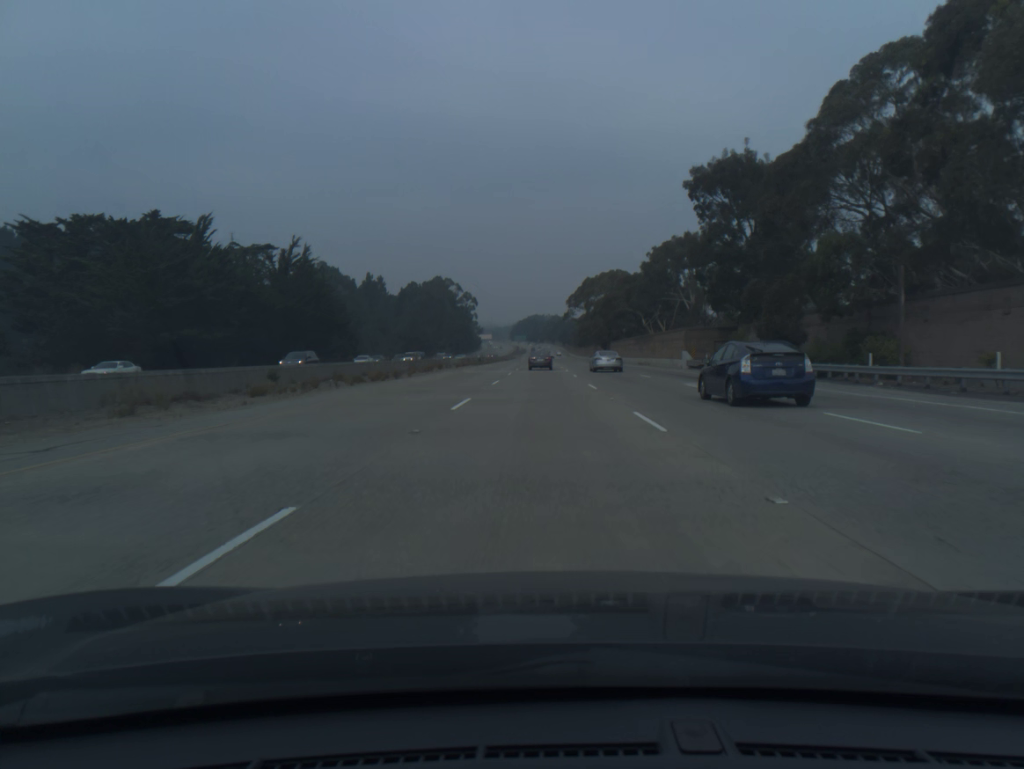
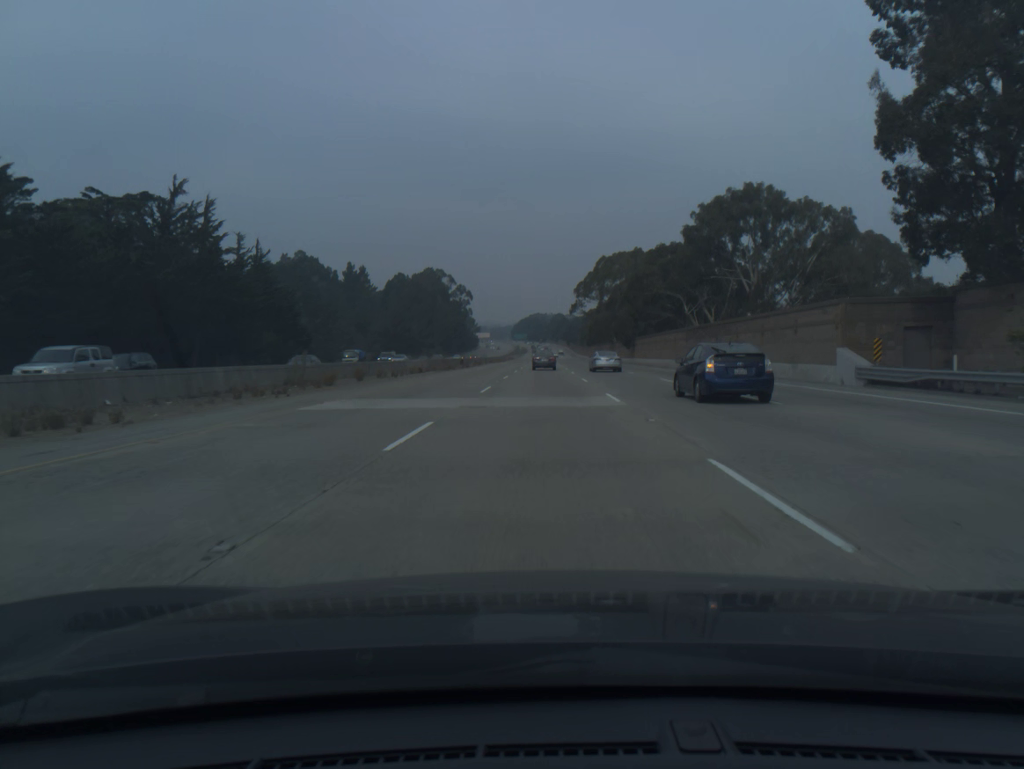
(0.0, +36.4) m; 0°
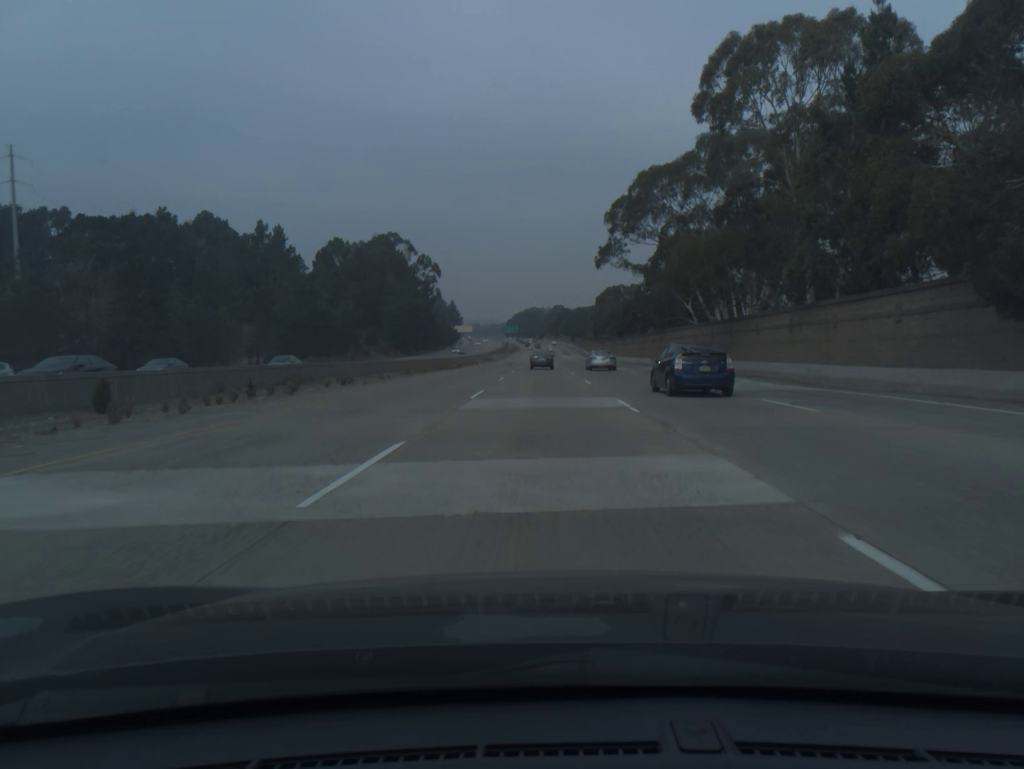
(+0.1, +90.9) m; 0°
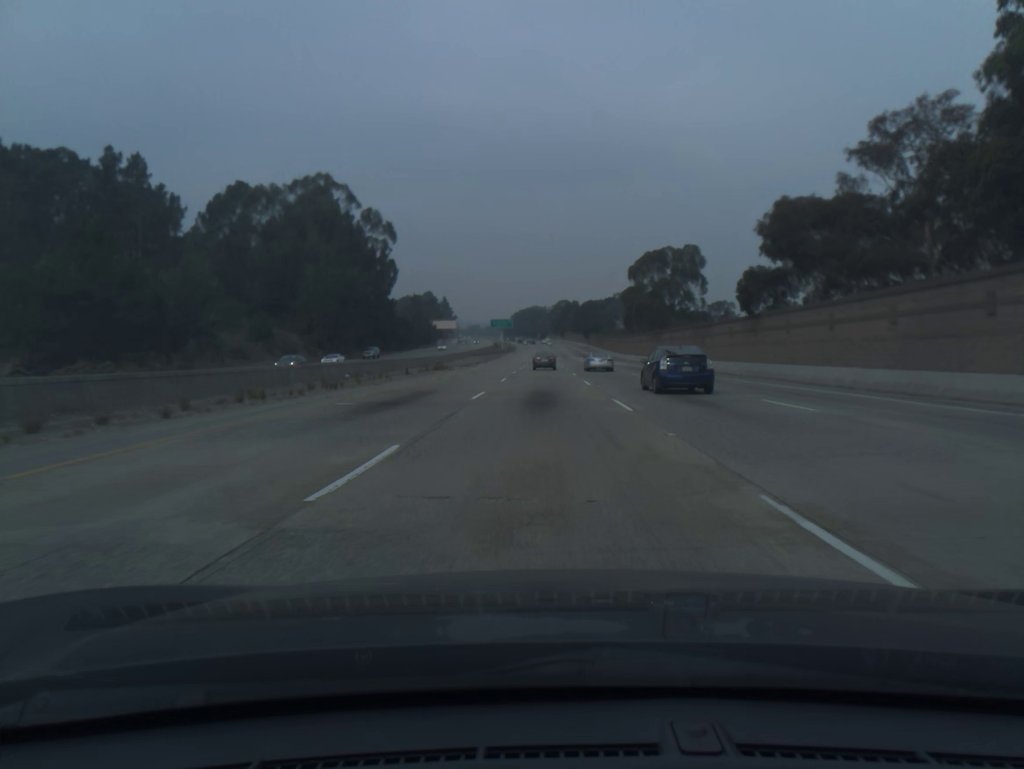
(-0.1, +72.8) m; 0°
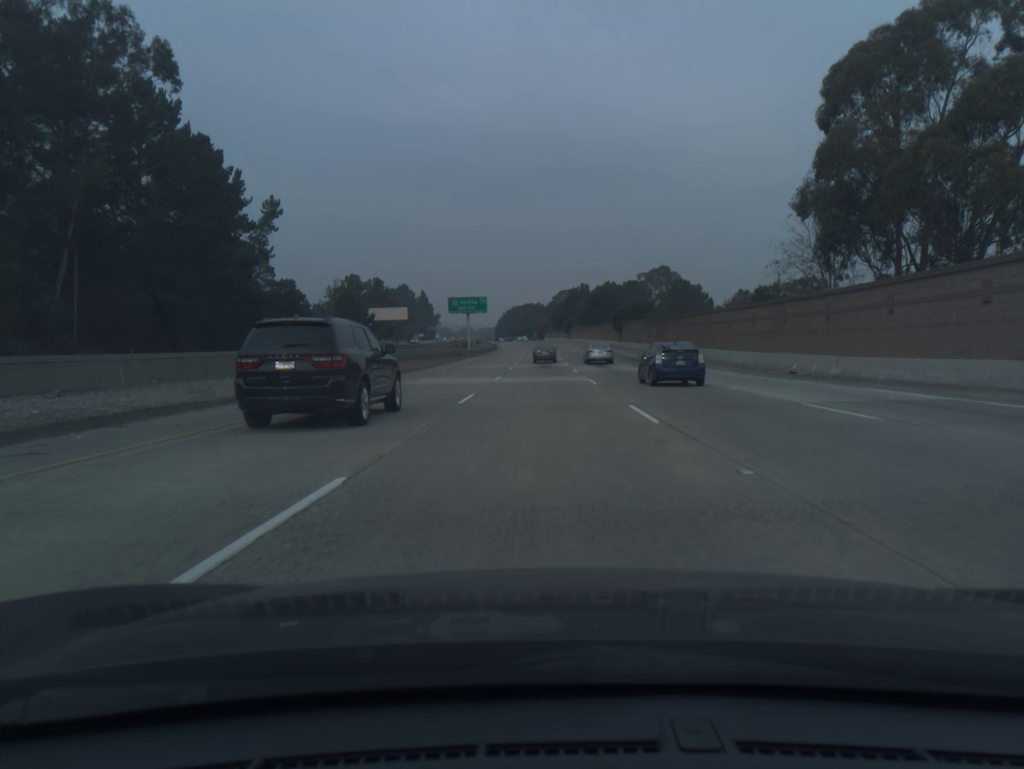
(0.0, +90.9) m; 0°
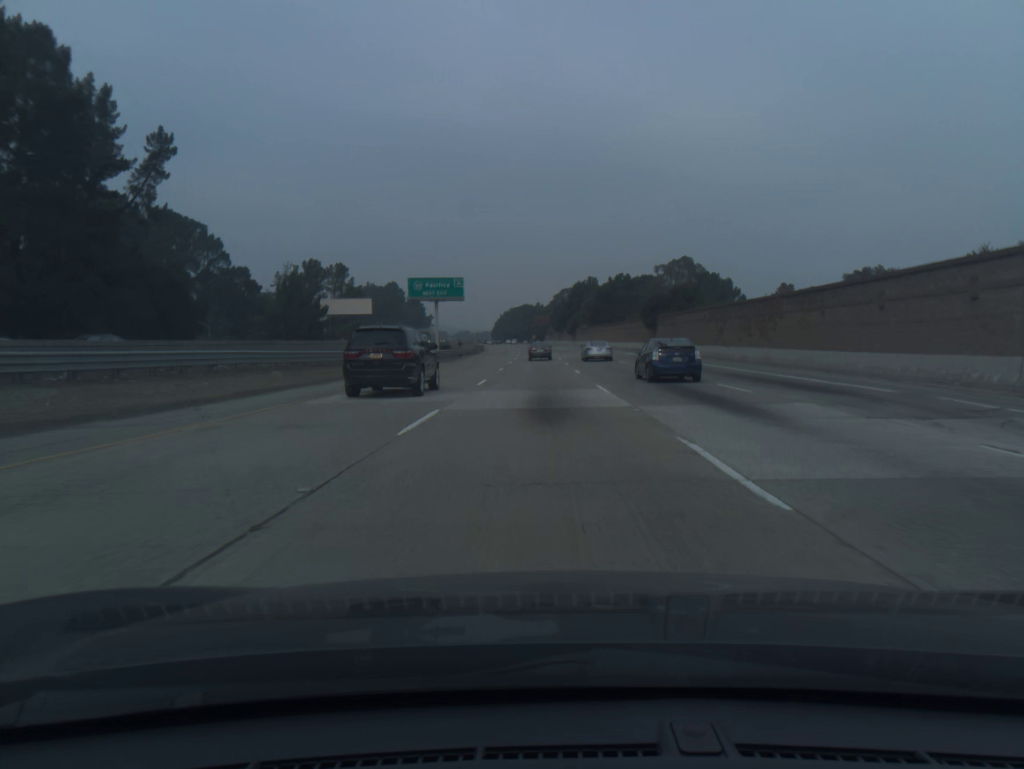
(+0.1, +36.2) m; 0°
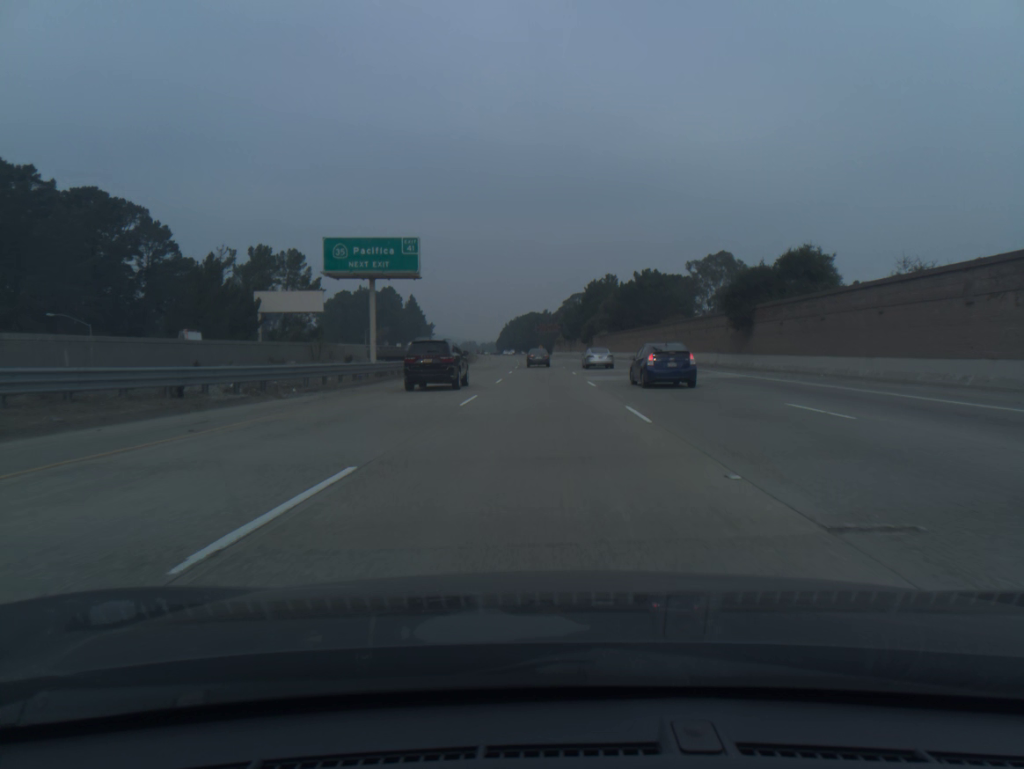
(-0.1, +36.0) m; 0°
